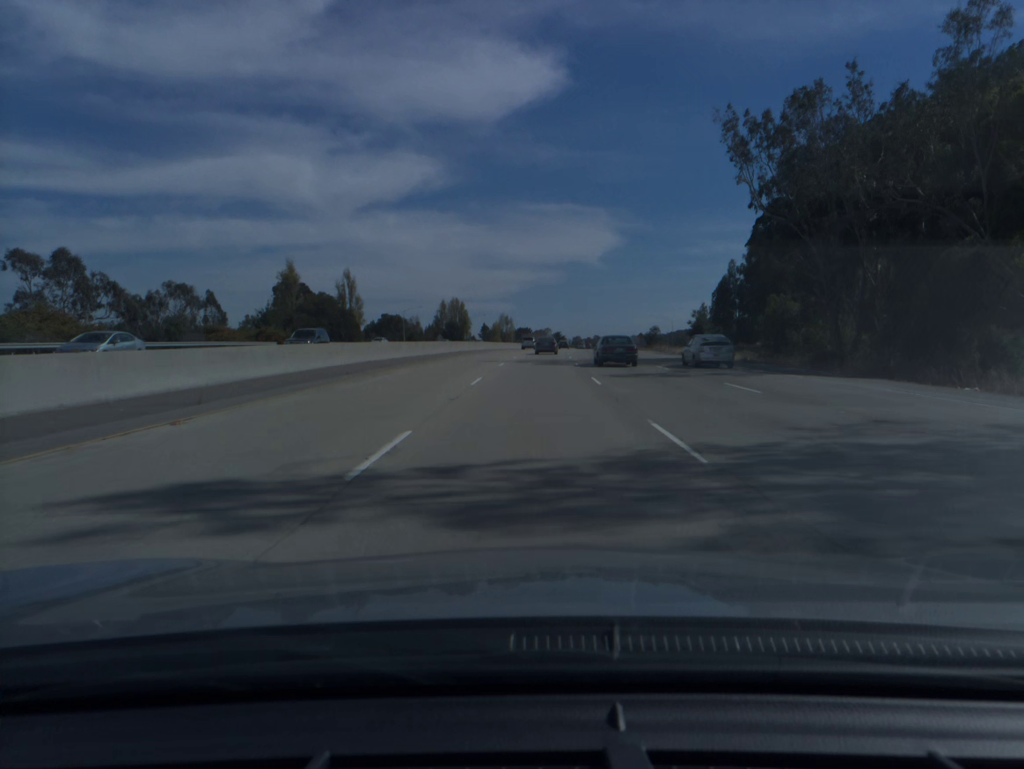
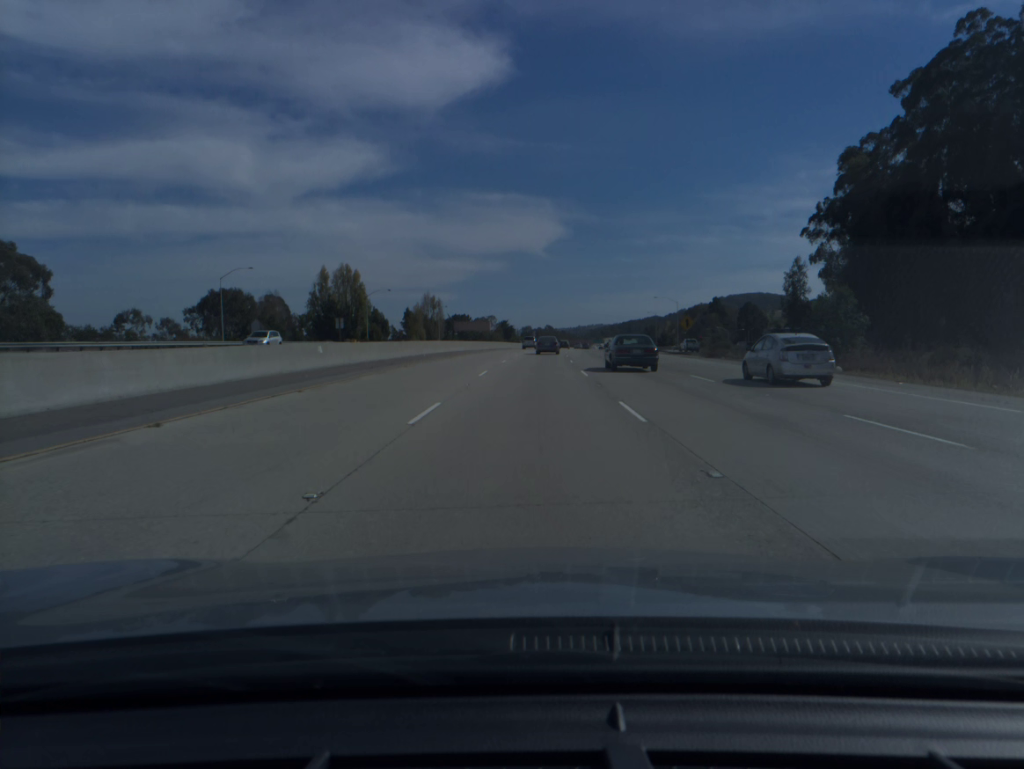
(+3.3, +95.4) m; +4°
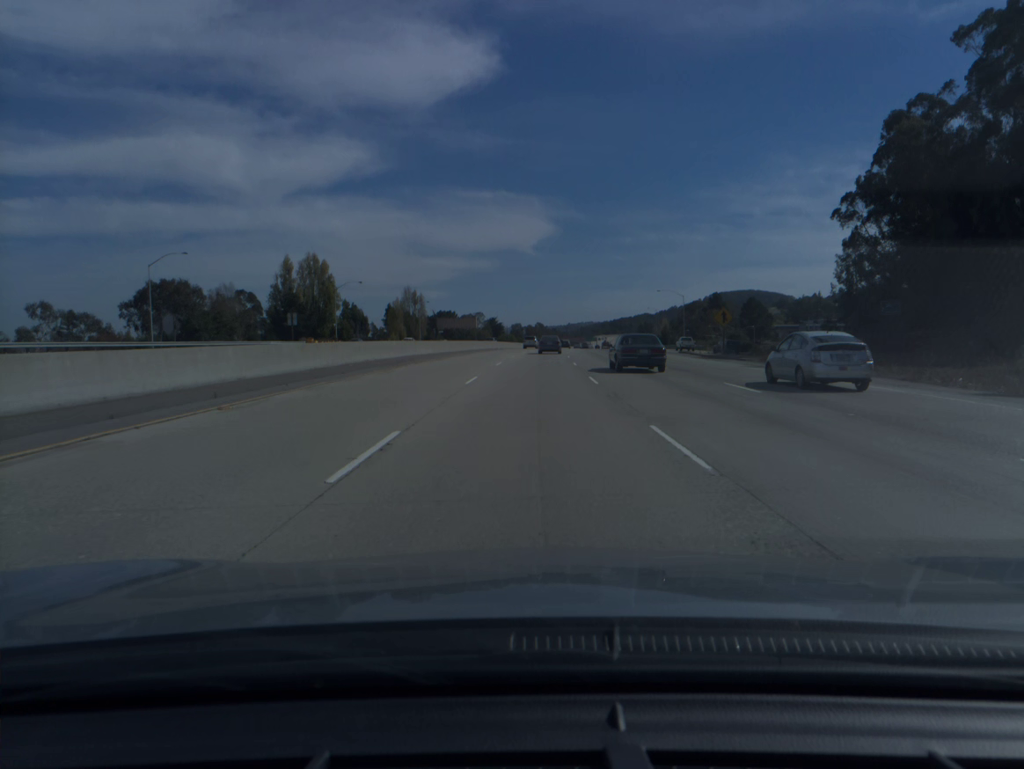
(+0.1, +19.0) m; +1°
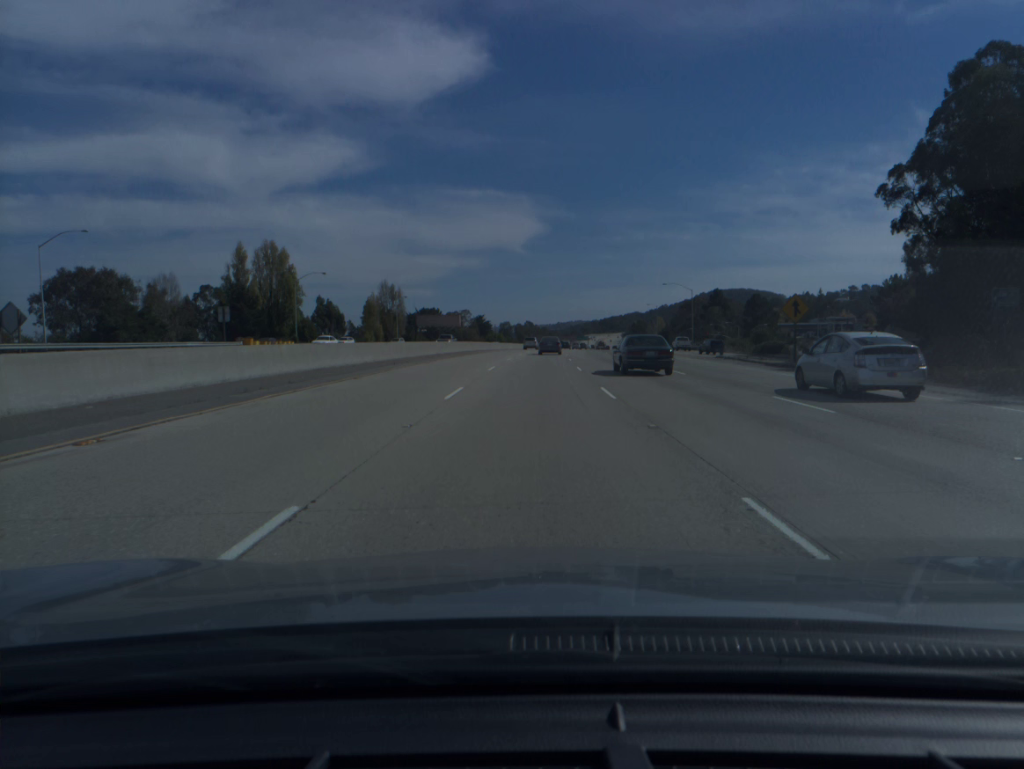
(+0.1, +19.0) m; +1°
